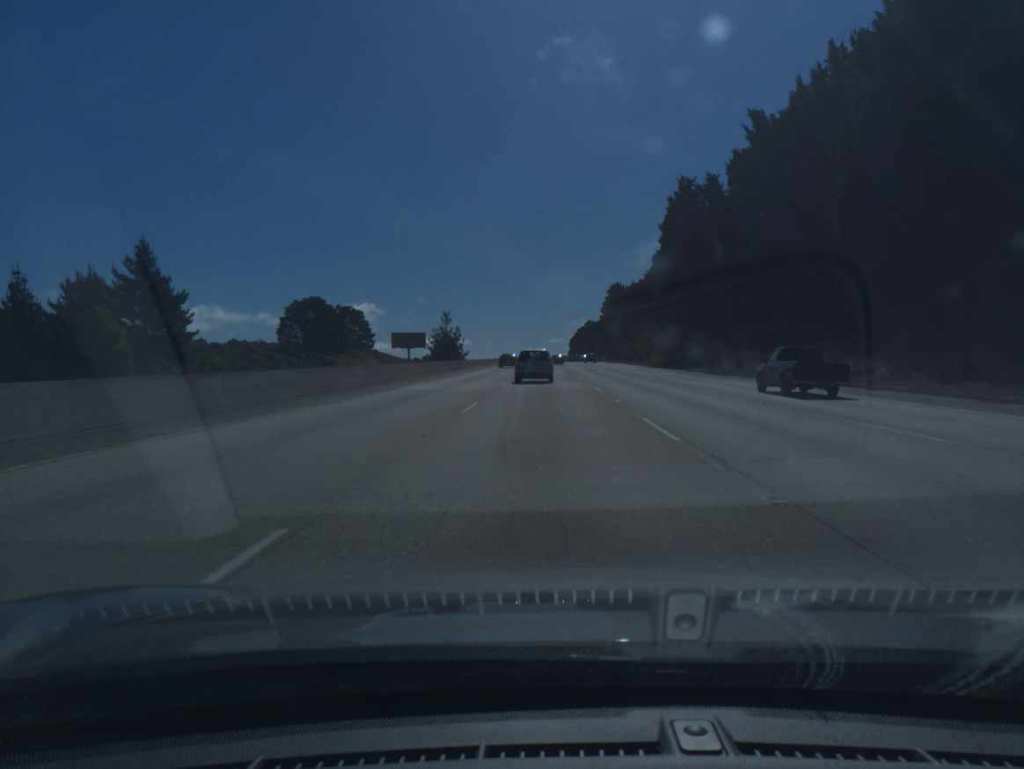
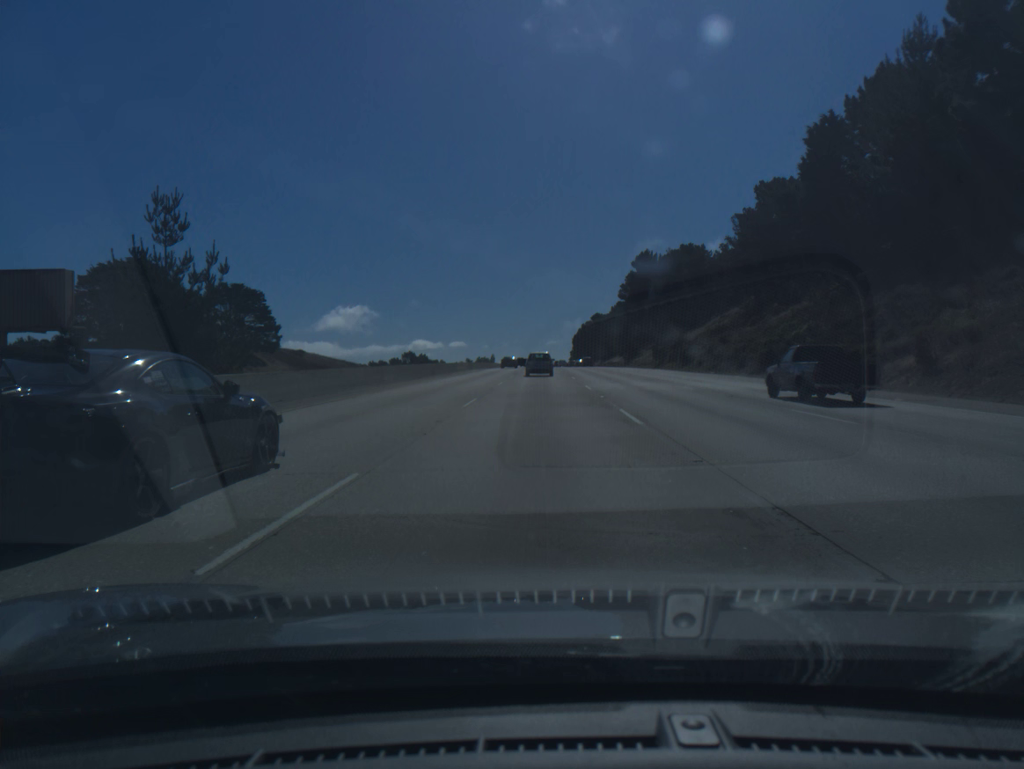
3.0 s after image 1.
(+0.5, +85.0) m; 0°
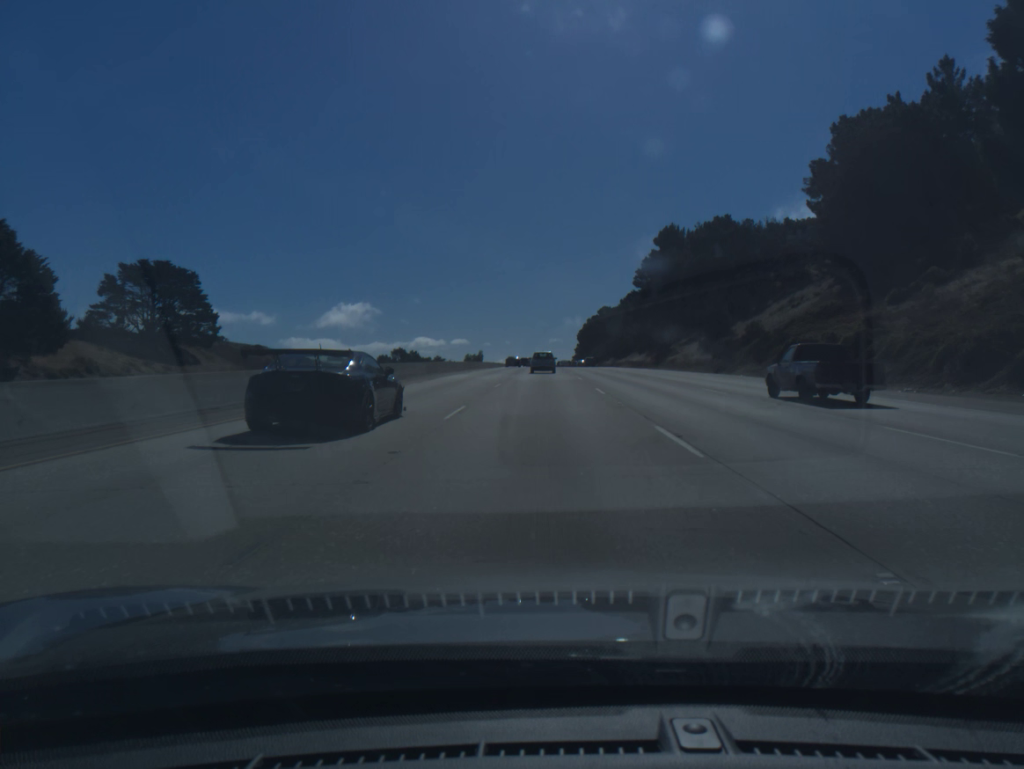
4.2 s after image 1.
(-0.1, +33.9) m; 0°
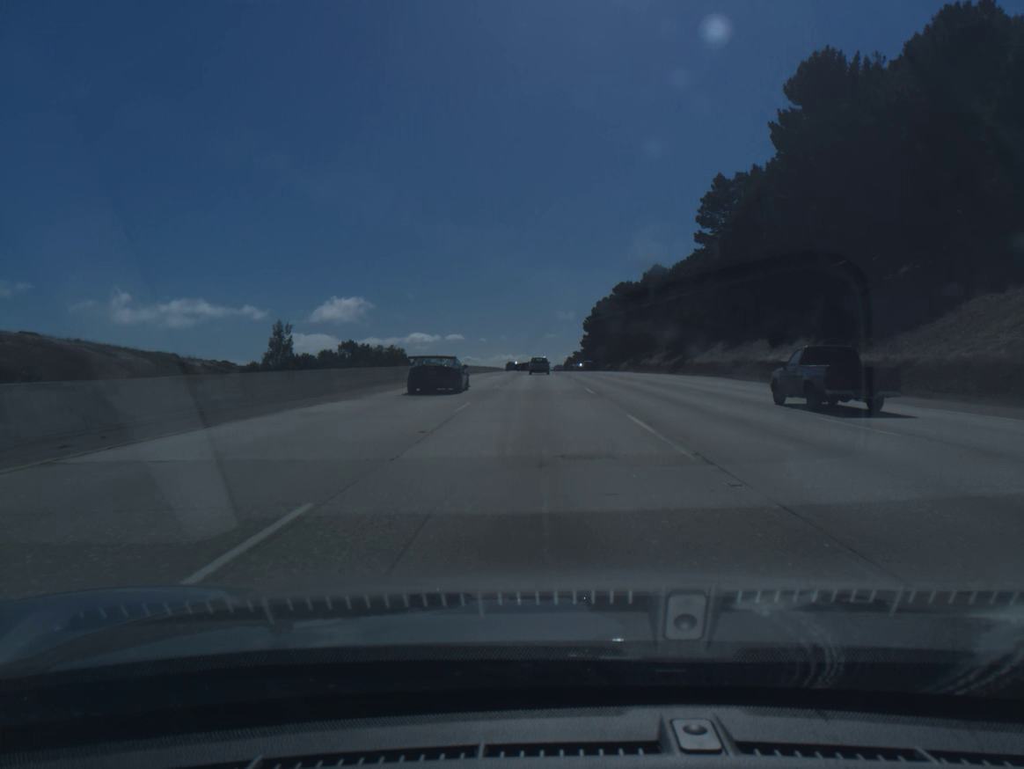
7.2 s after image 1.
(+0.3, +84.7) m; 0°
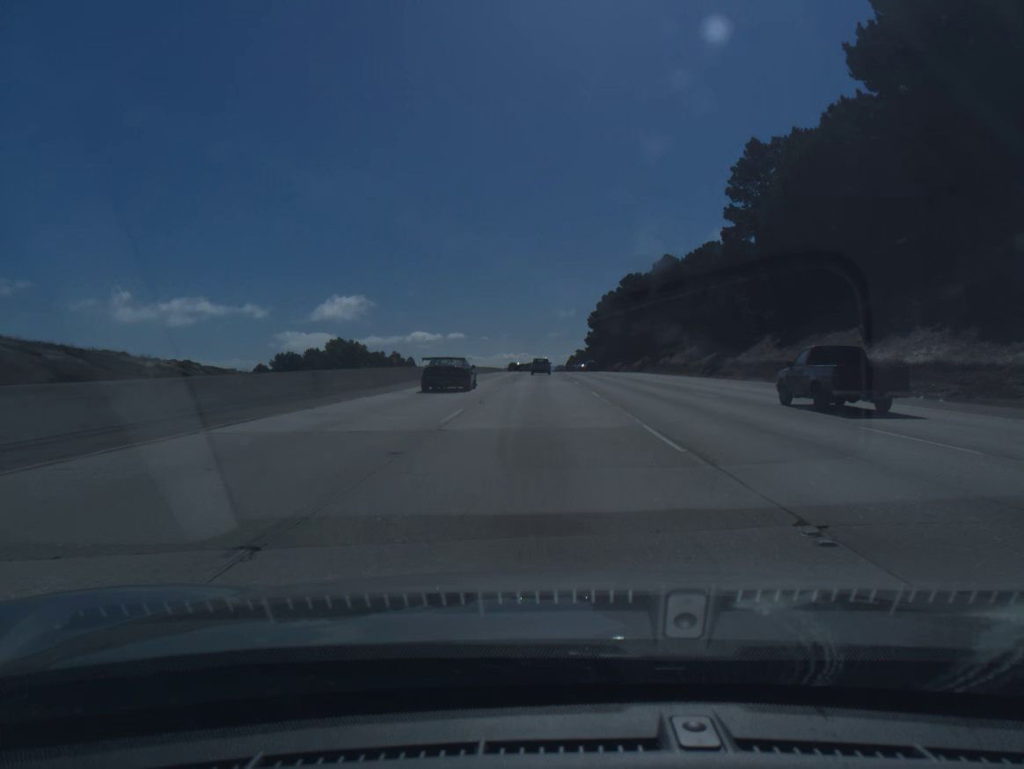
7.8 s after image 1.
(0.0, +17.0) m; 0°
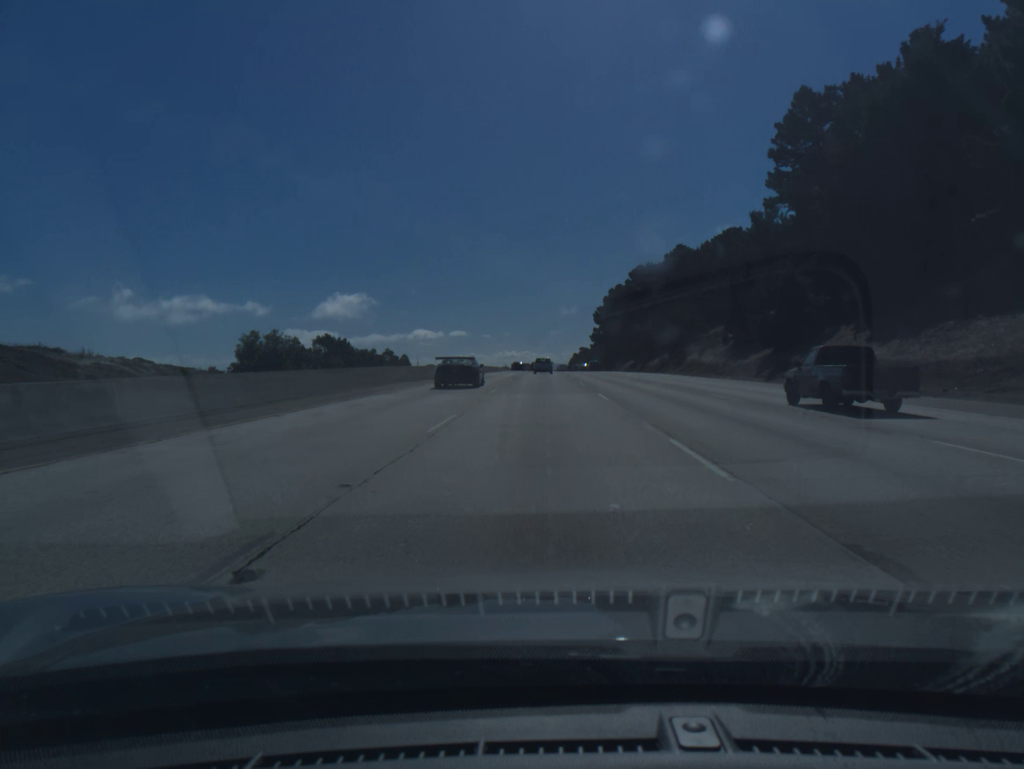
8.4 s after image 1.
(0.0, +17.0) m; 0°
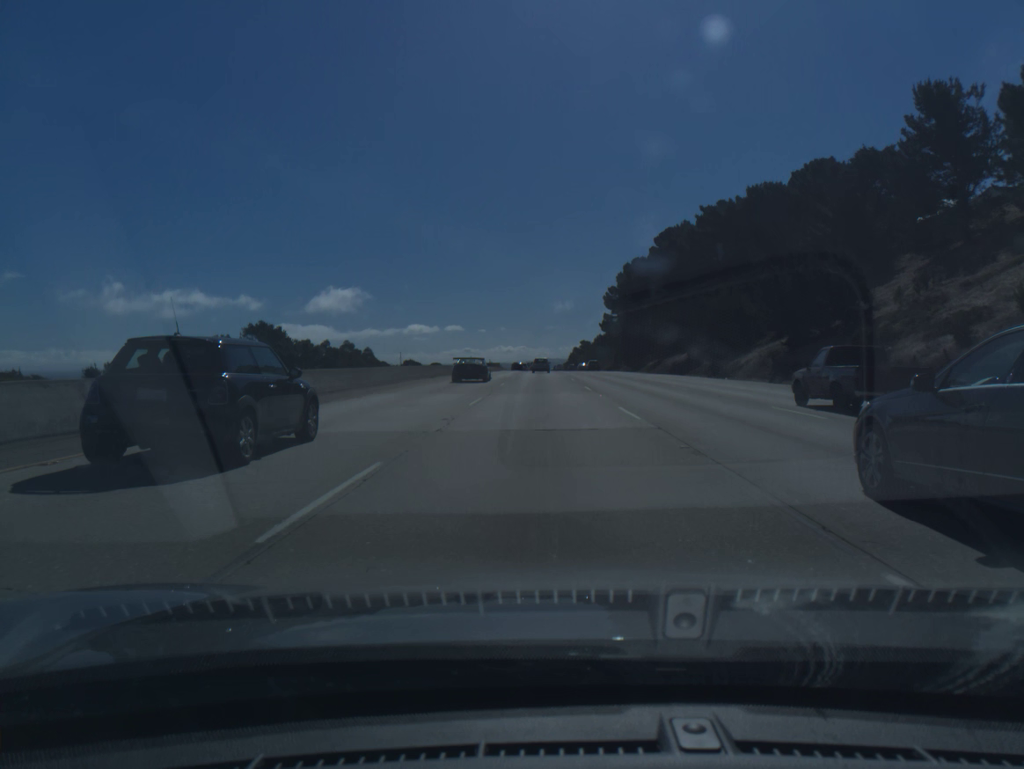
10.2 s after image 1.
(+0.1, +51.2) m; 0°
